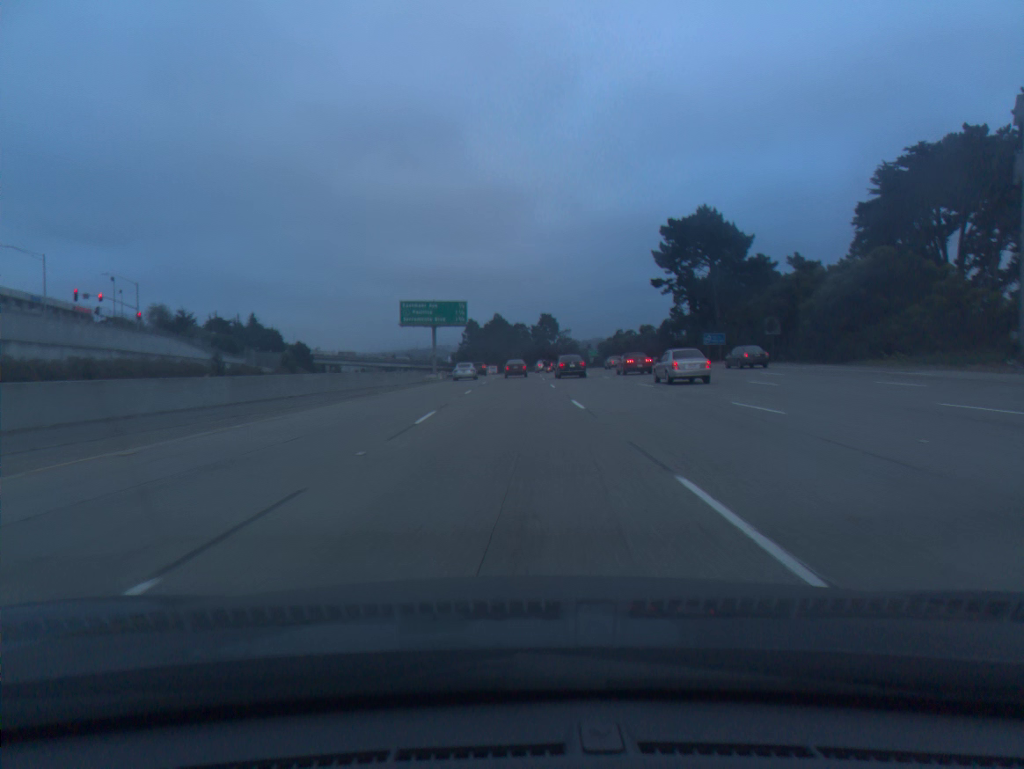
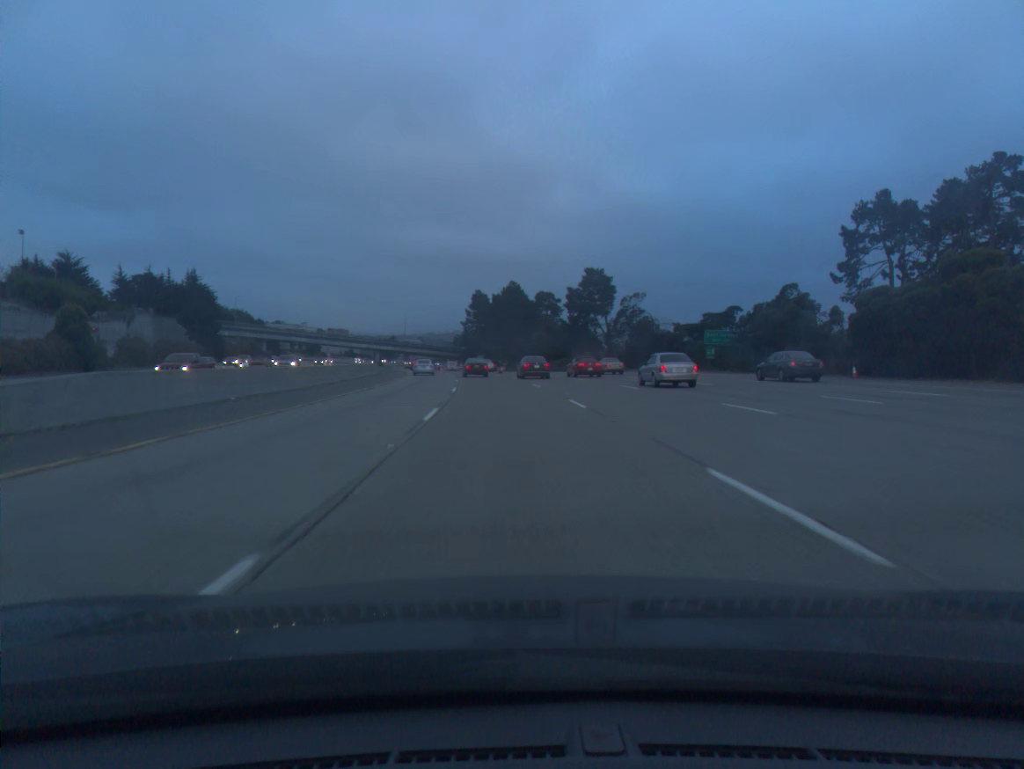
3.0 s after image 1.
(-0.6, +87.0) m; -1°
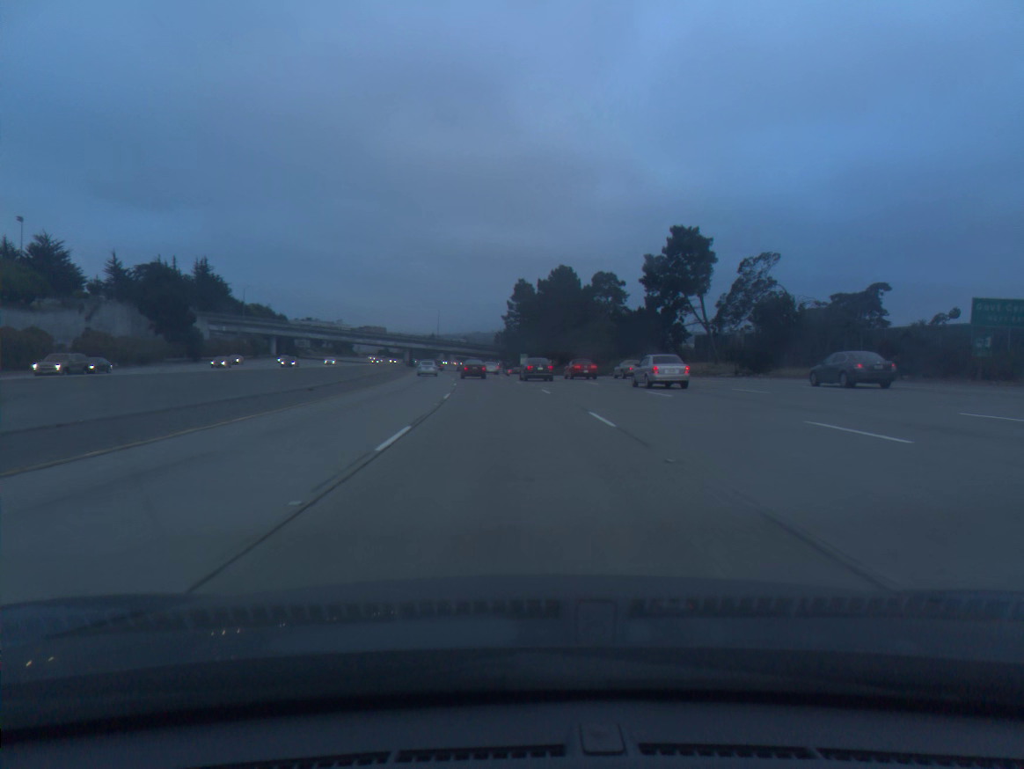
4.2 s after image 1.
(-0.9, +34.6) m; -3°
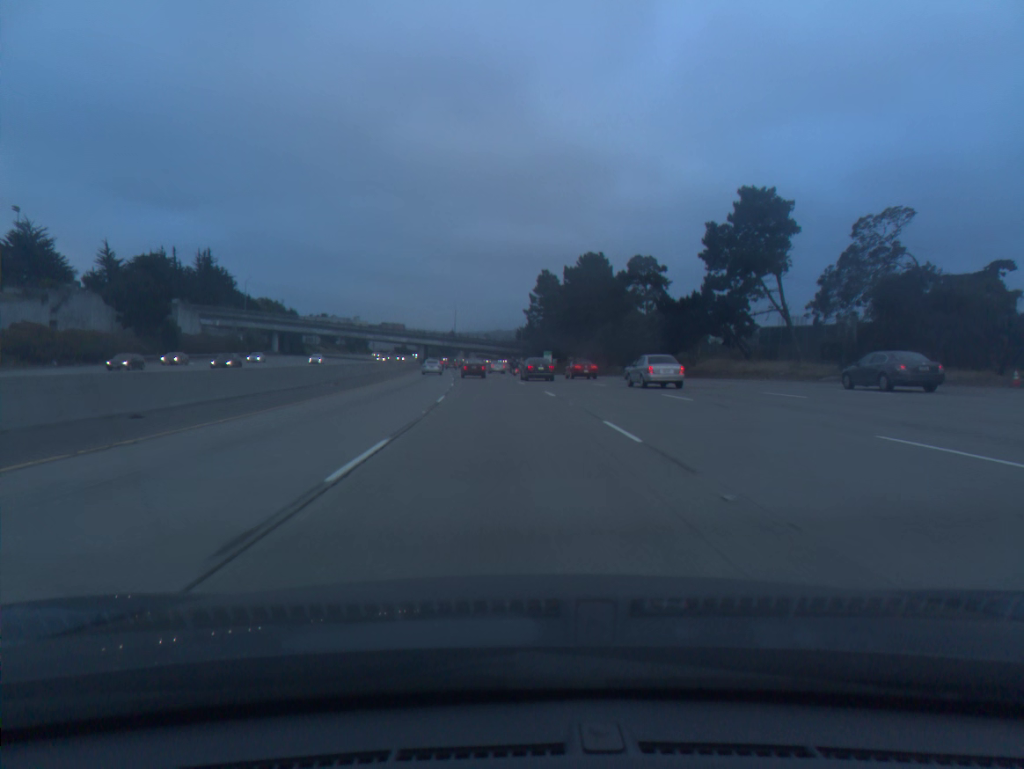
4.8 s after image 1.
(-0.2, +17.4) m; -2°
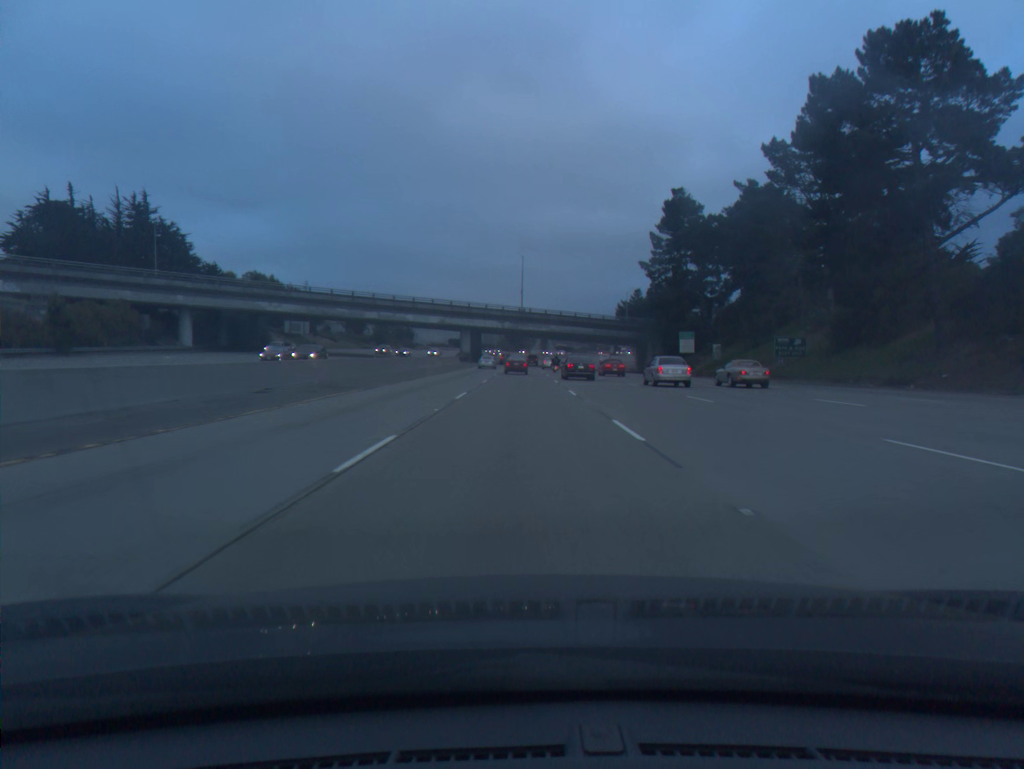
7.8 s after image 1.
(-5.4, +87.0) m; -6°
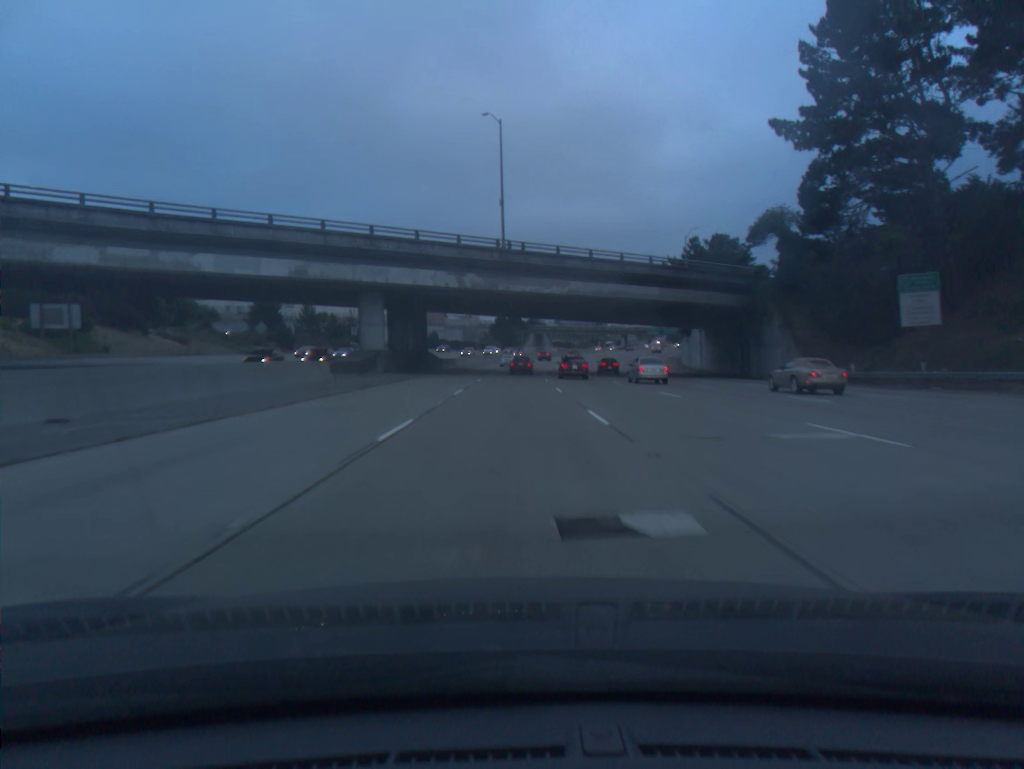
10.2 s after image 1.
(+0.5, +69.9) m; +1°
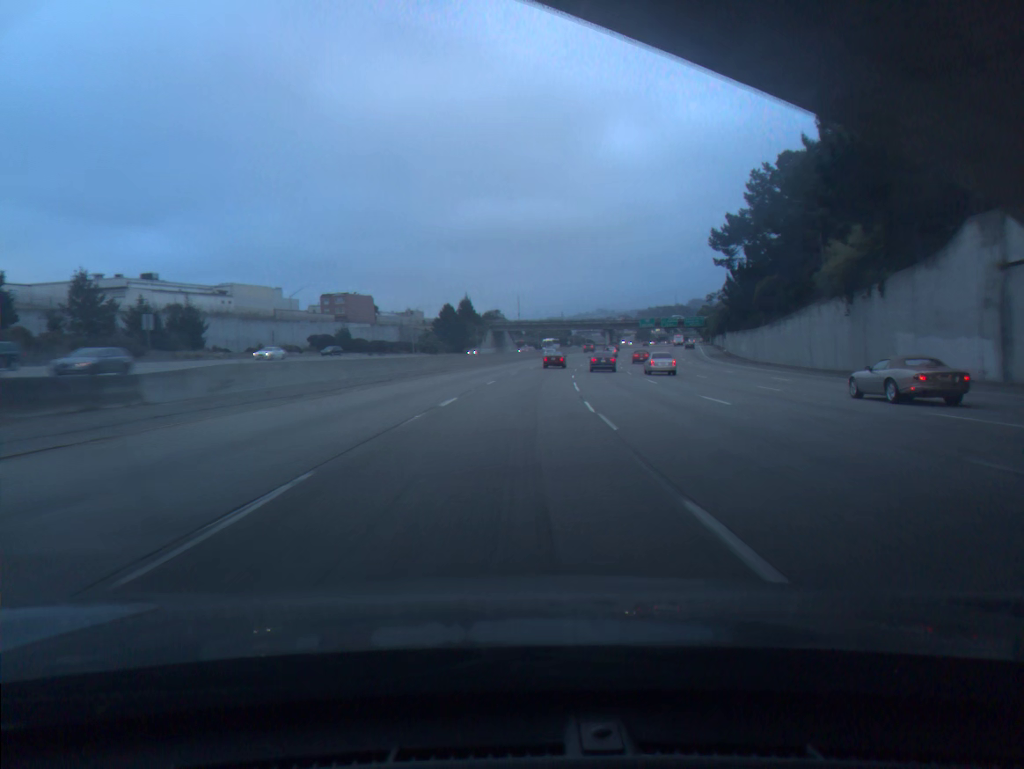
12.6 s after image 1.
(+0.9, +70.0) m; +3°
